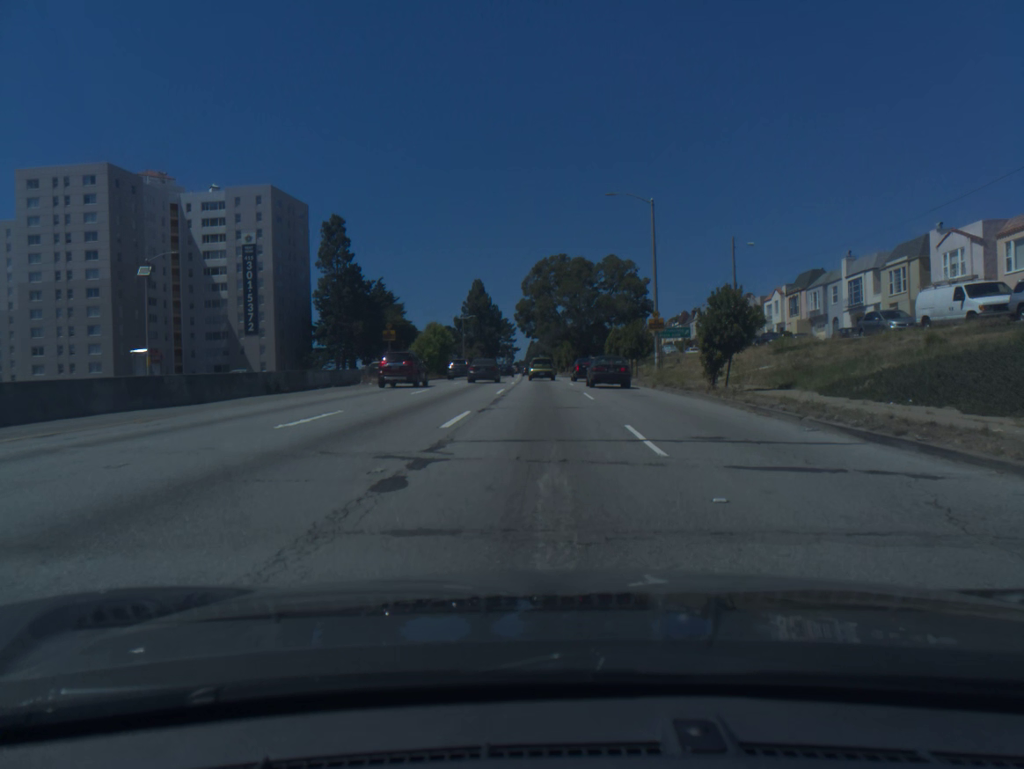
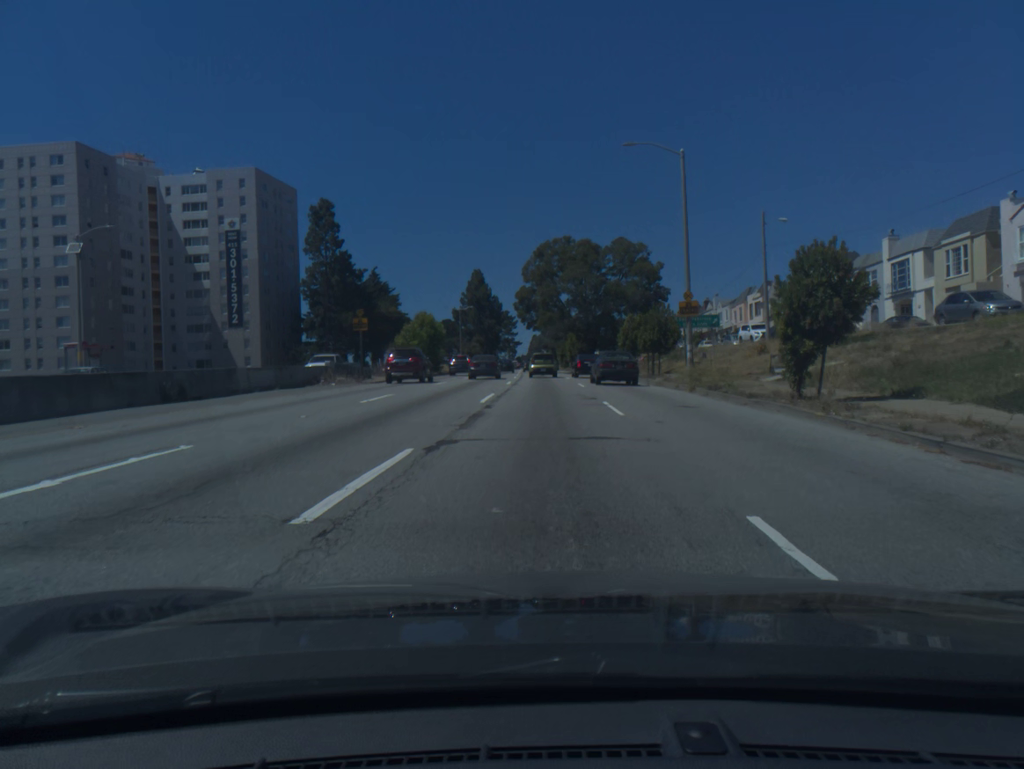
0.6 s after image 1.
(0.0, +8.2) m; 0°
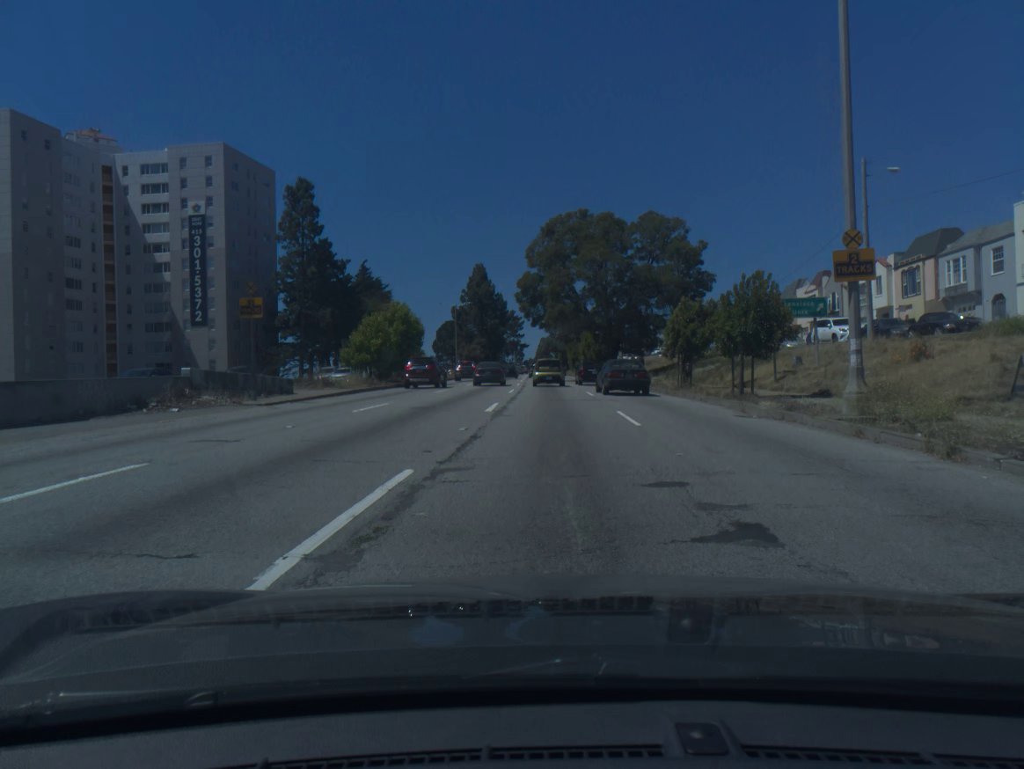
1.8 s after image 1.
(-0.1, +15.8) m; 0°
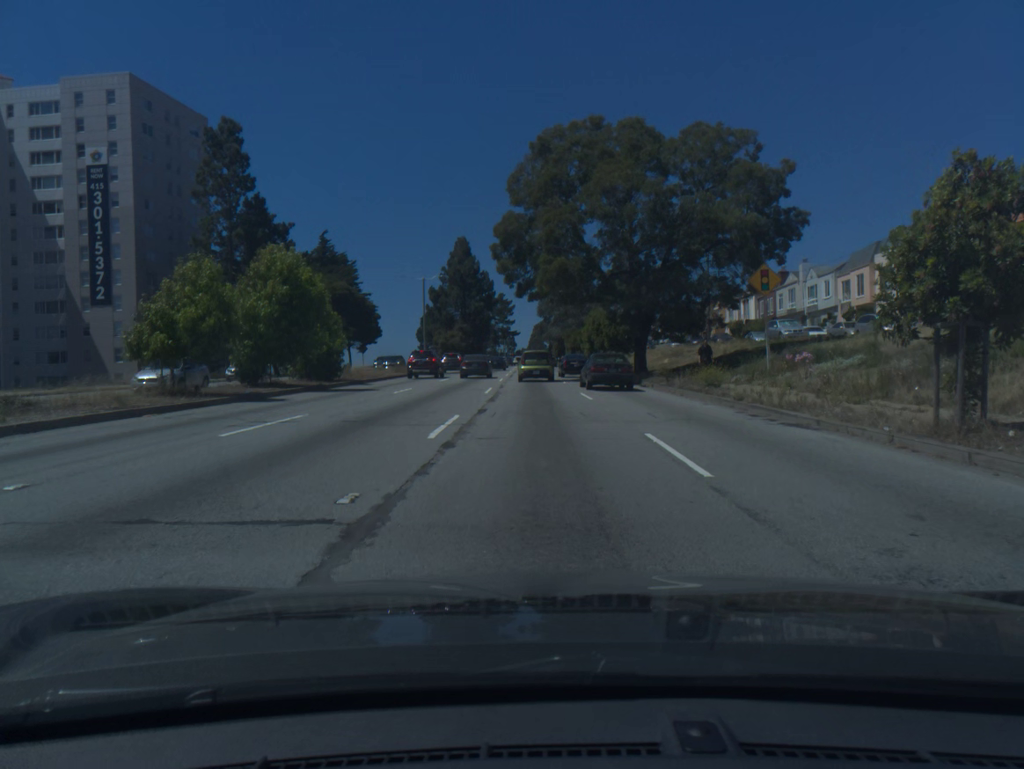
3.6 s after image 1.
(0.0, +22.0) m; 0°
